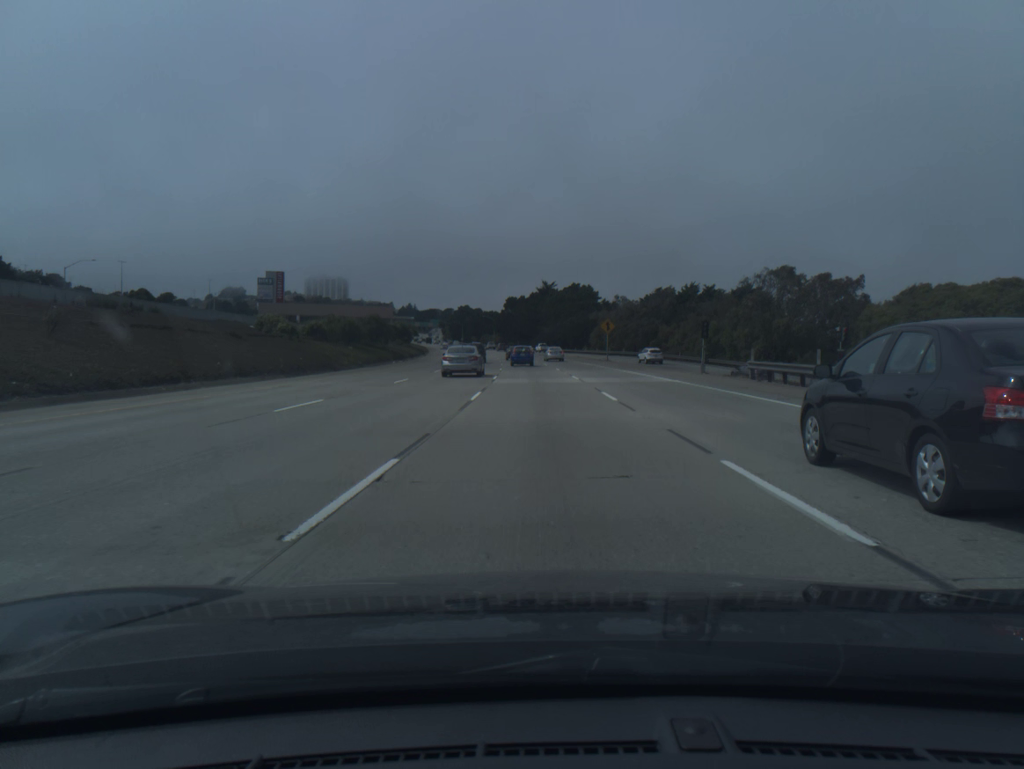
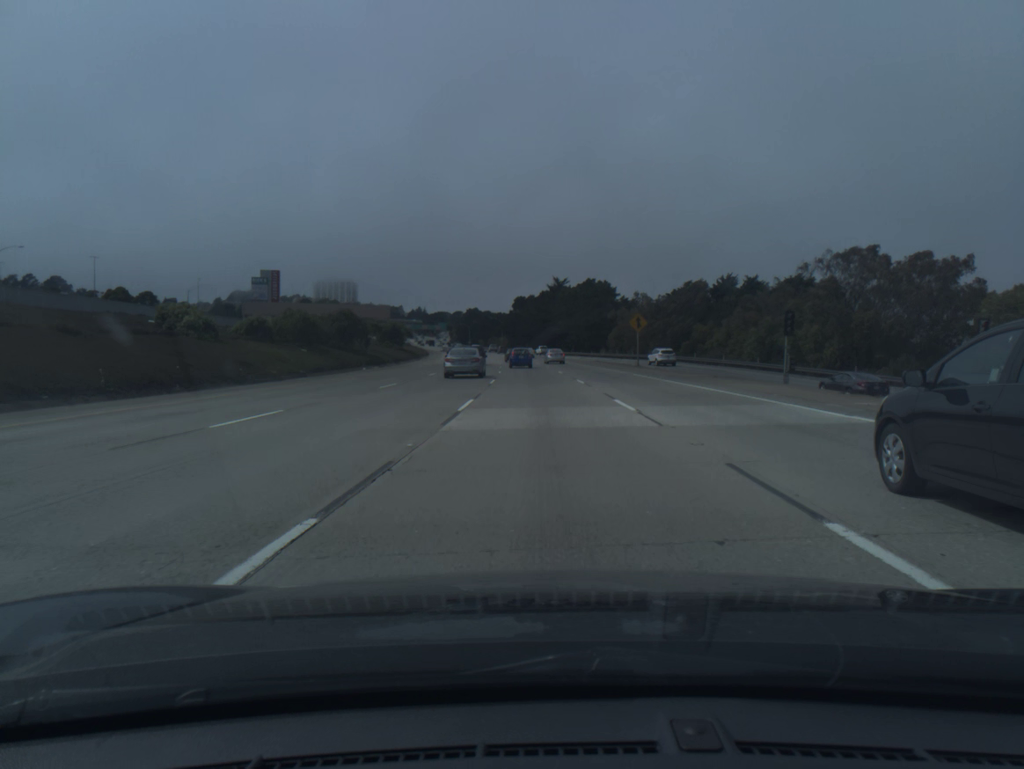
(-0.1, +17.8) m; -1°
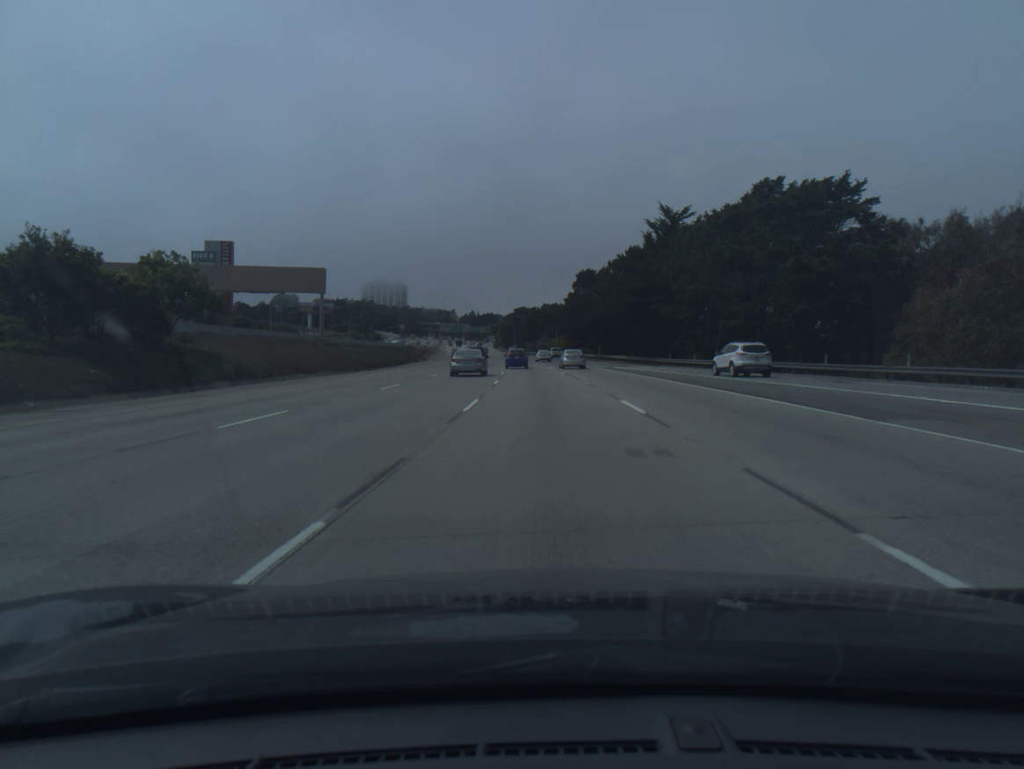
(-3.2, +88.0) m; -4°
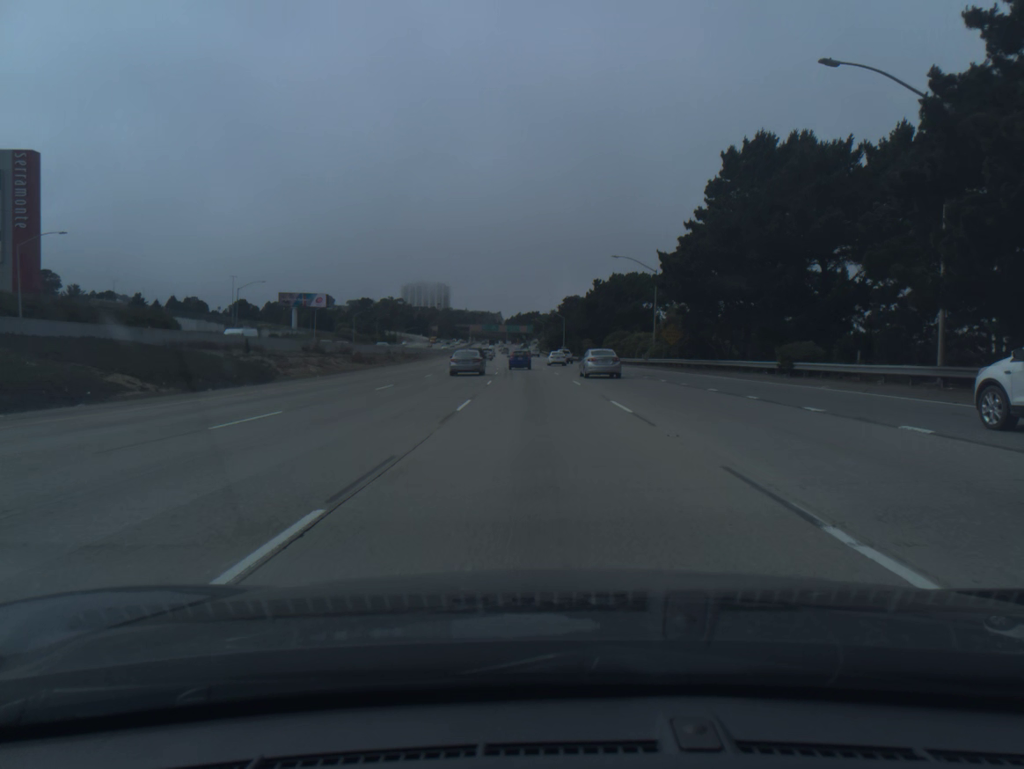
(-2.7, +87.2) m; -4°
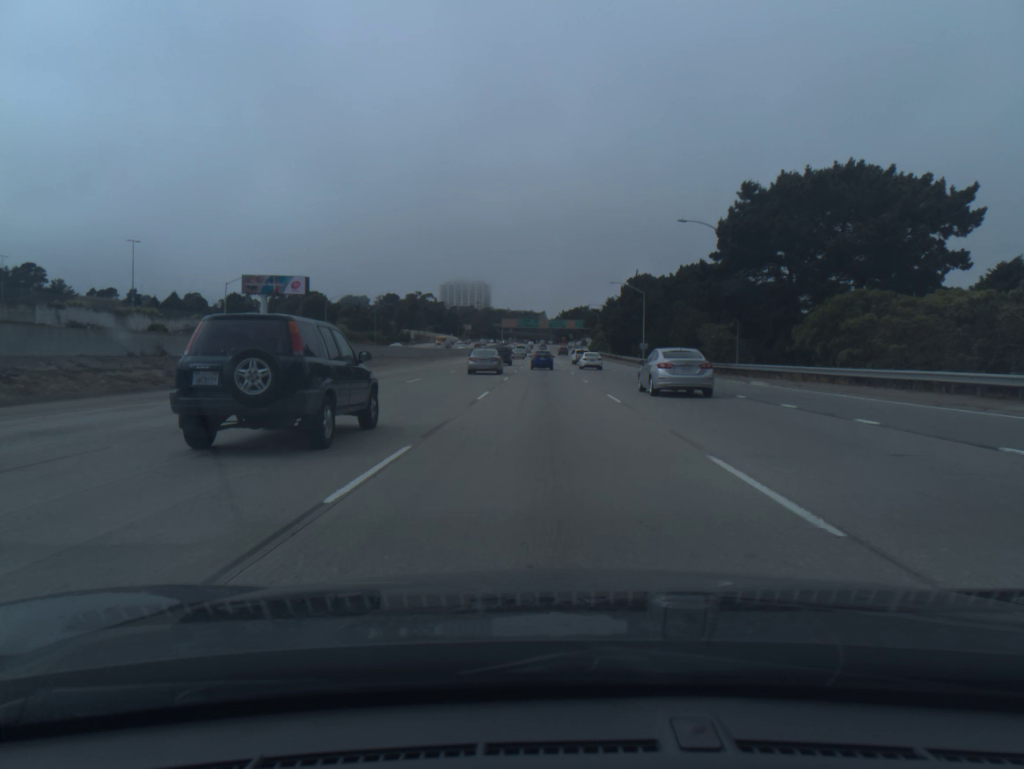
(-2.2, +69.3) m; -3°
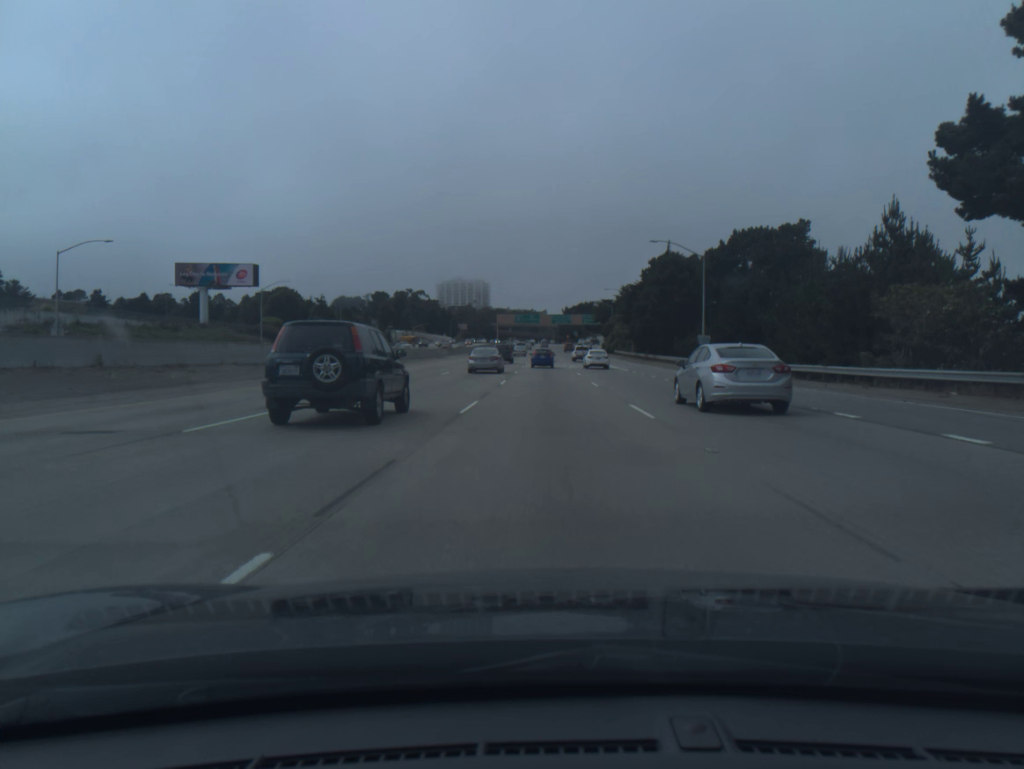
(-0.1, +34.5) m; 0°
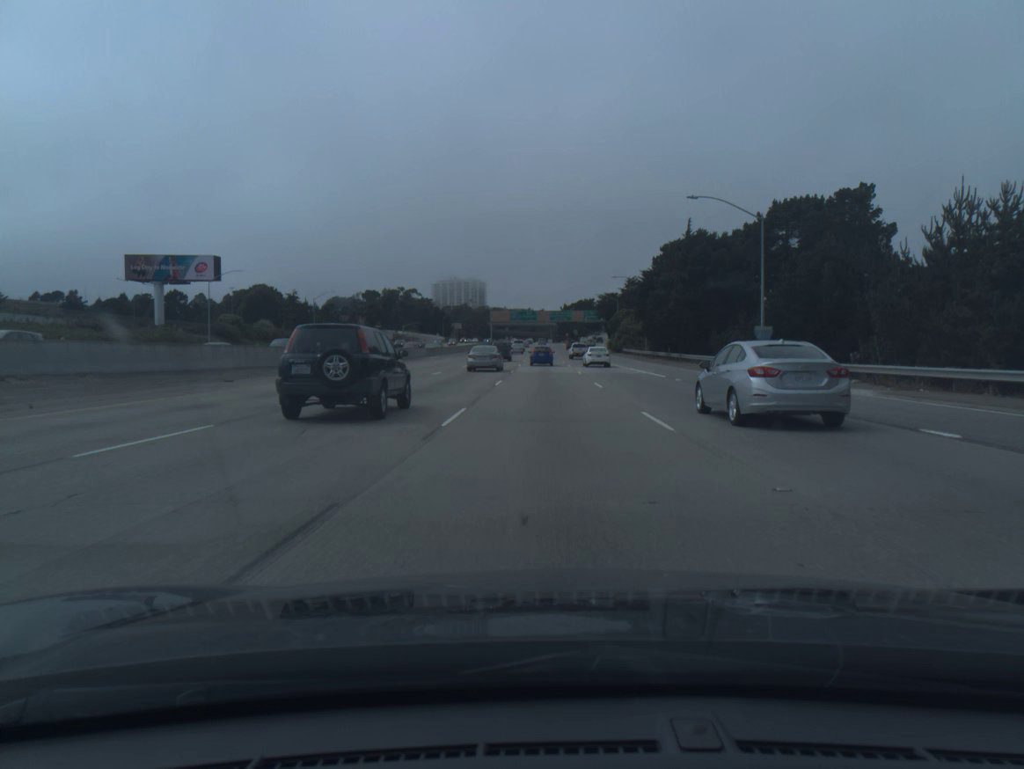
(0.0, +17.2) m; 0°
